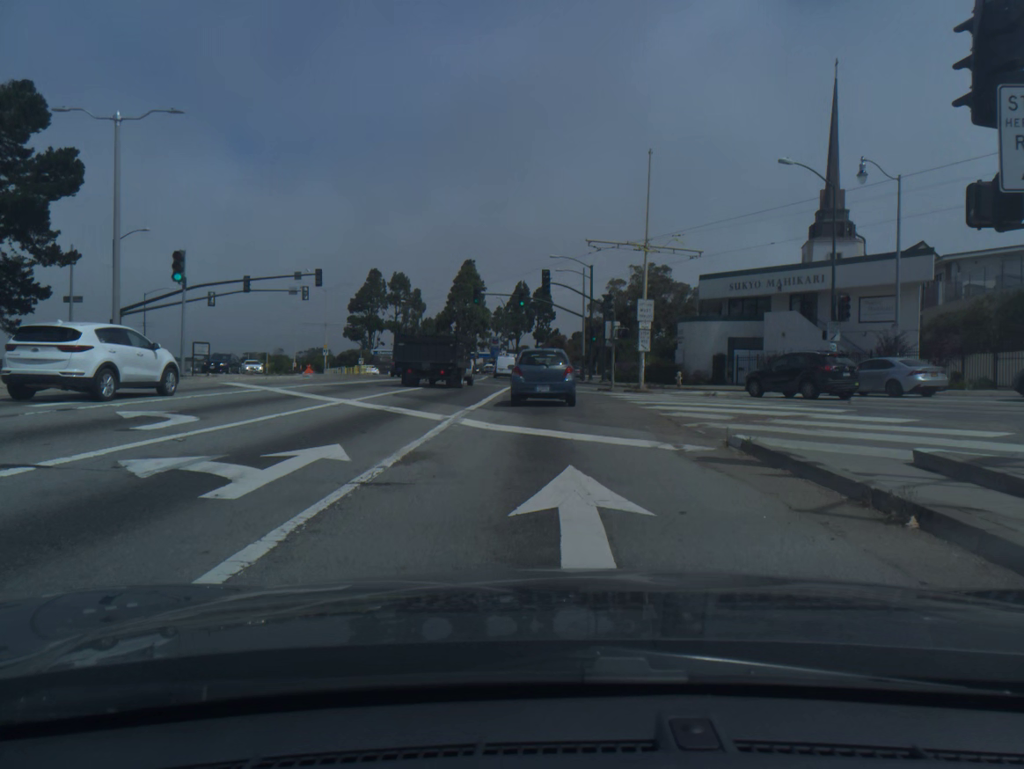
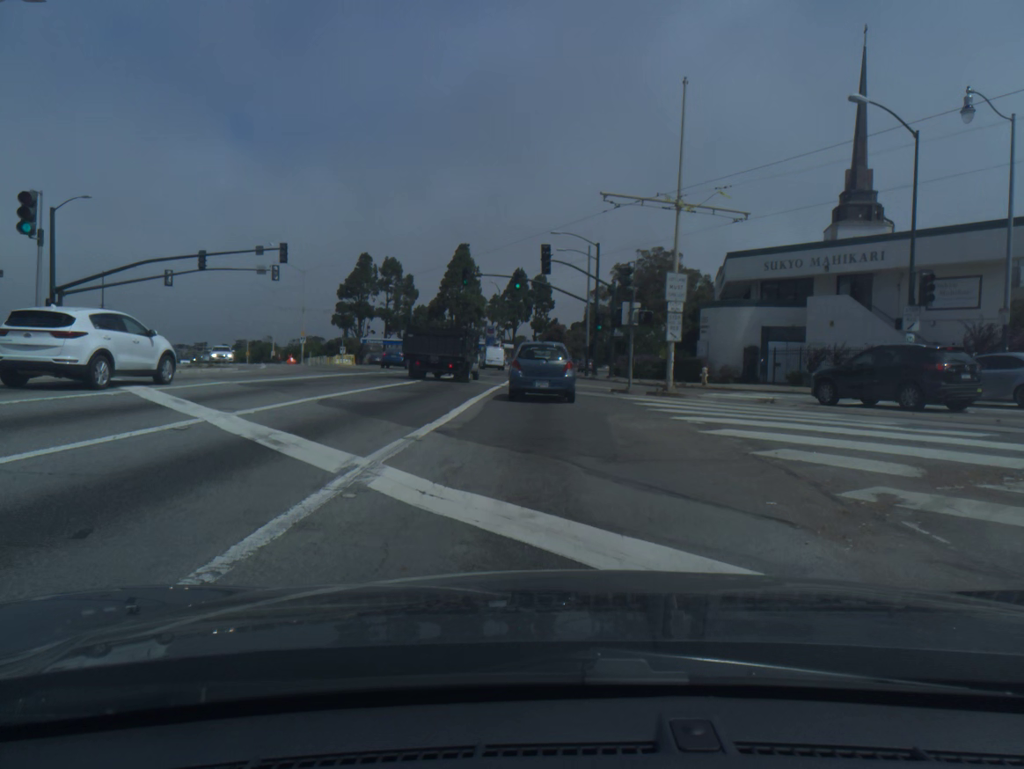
(0.0, +7.6) m; 0°
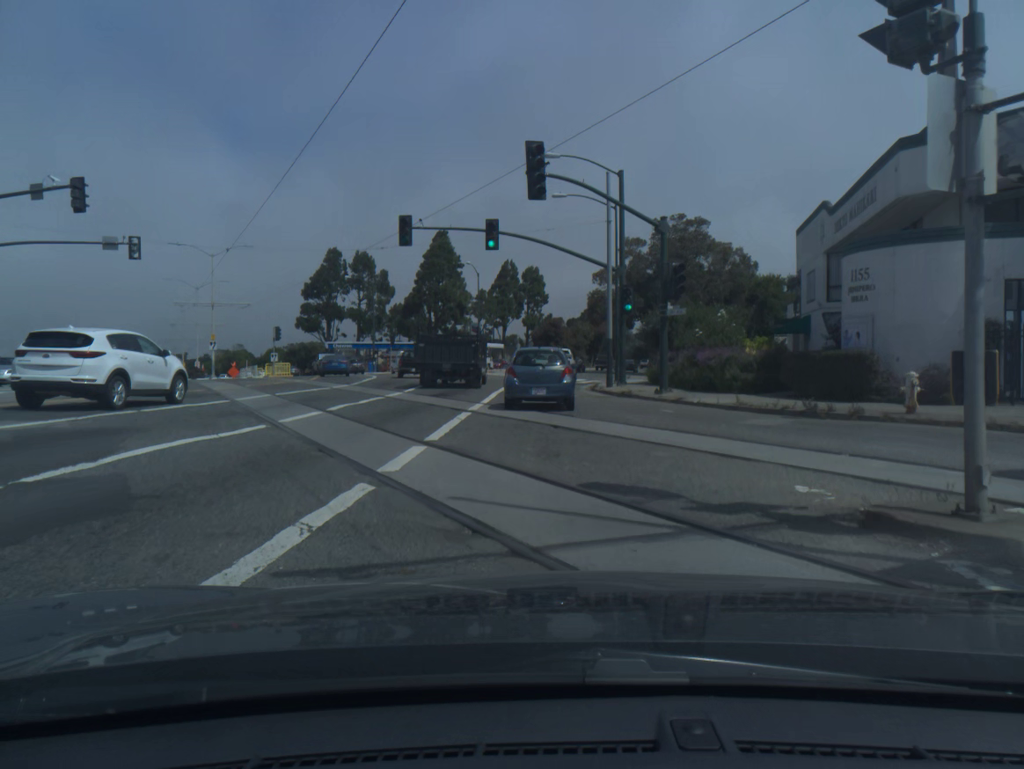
(+0.2, +22.1) m; +1°
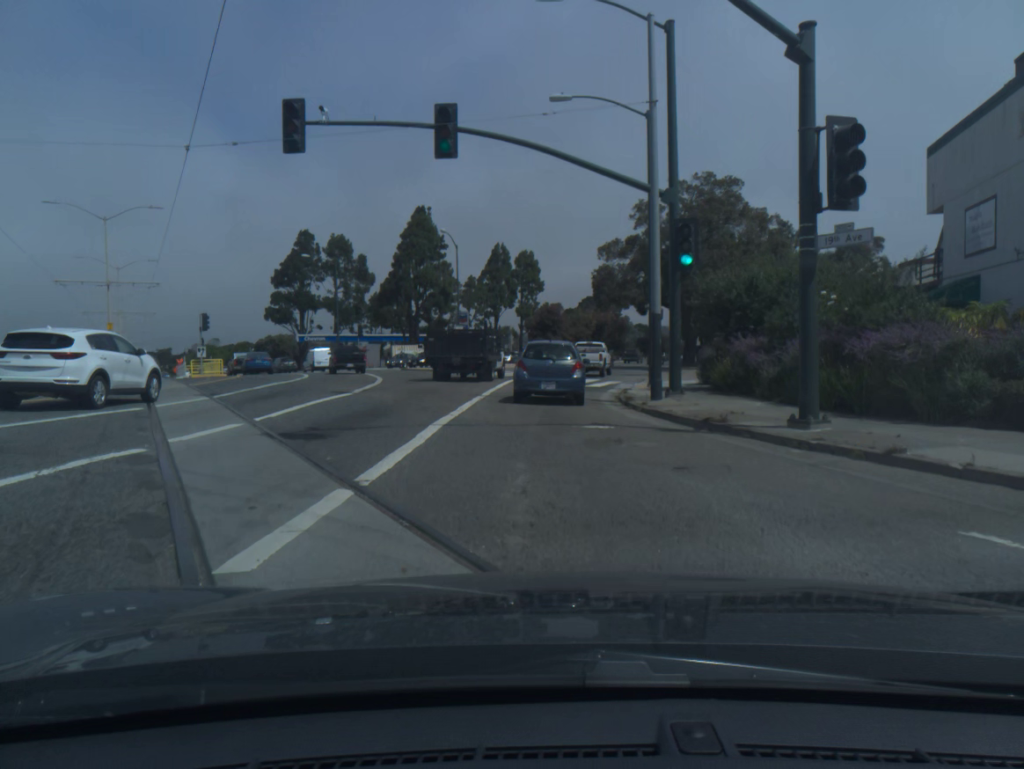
(0.0, +14.2) m; 0°
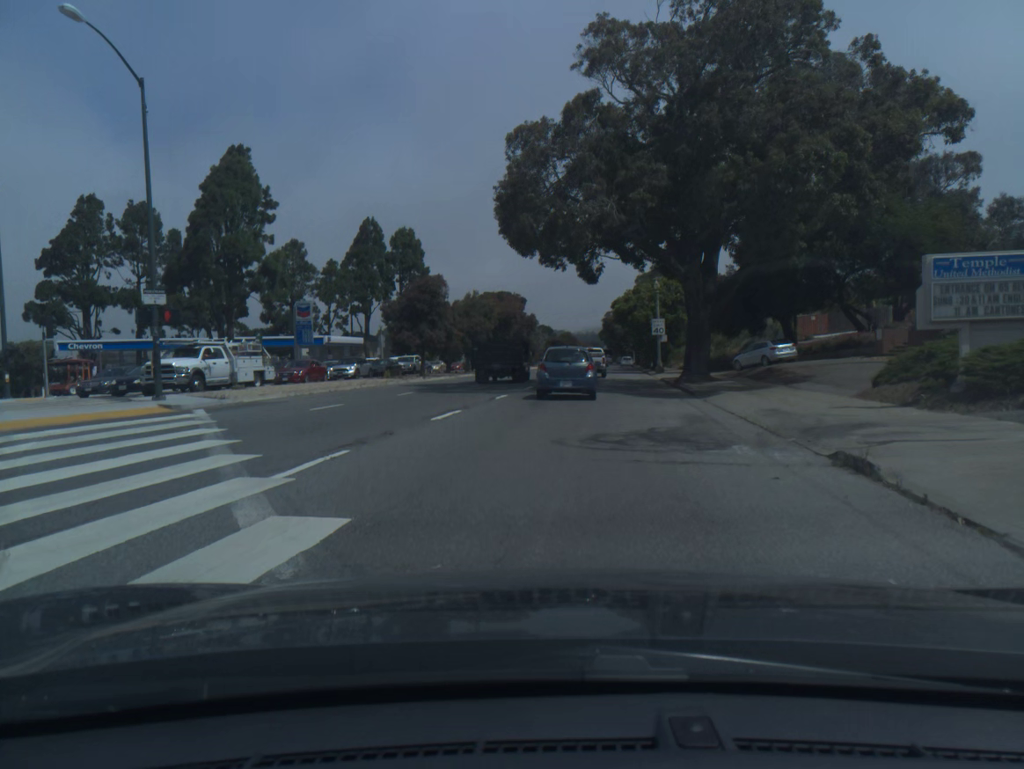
(+1.9, +36.0) m; +8°
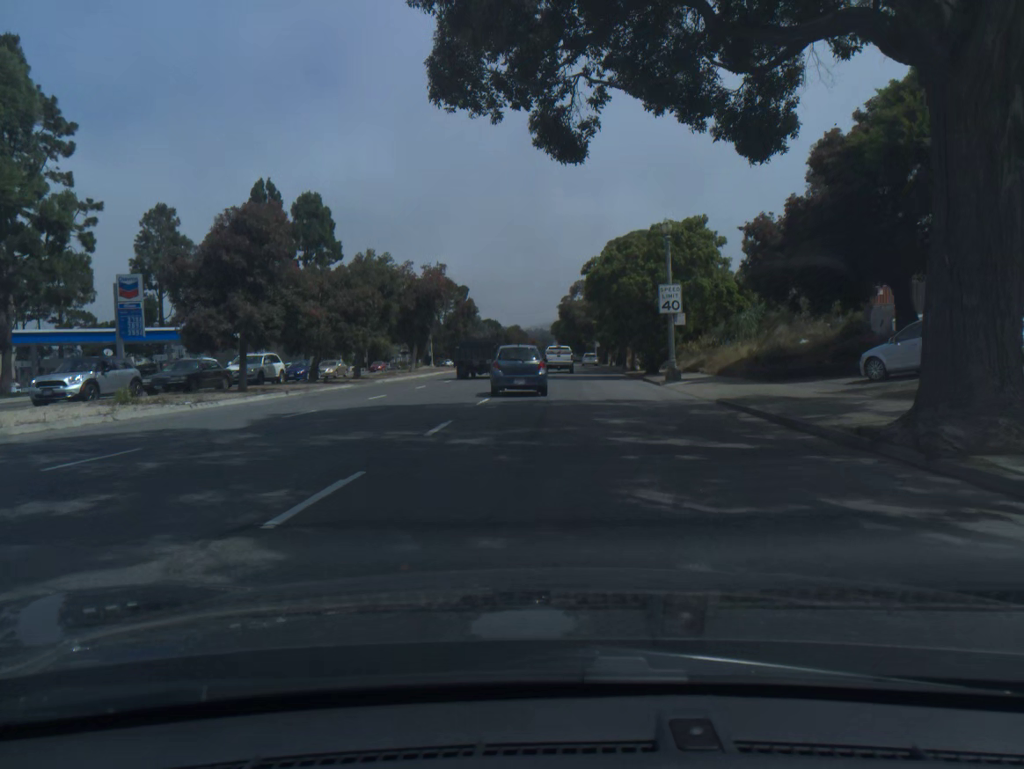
(+0.7, +24.1) m; +3°
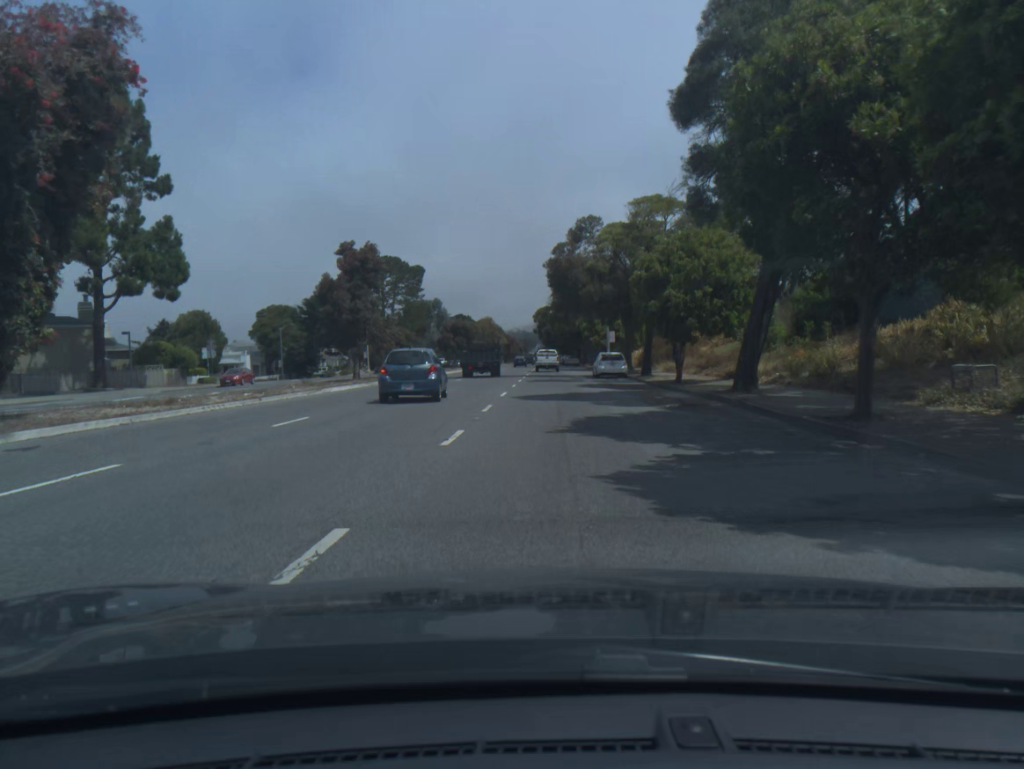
(+0.4, +45.3) m; +1°
